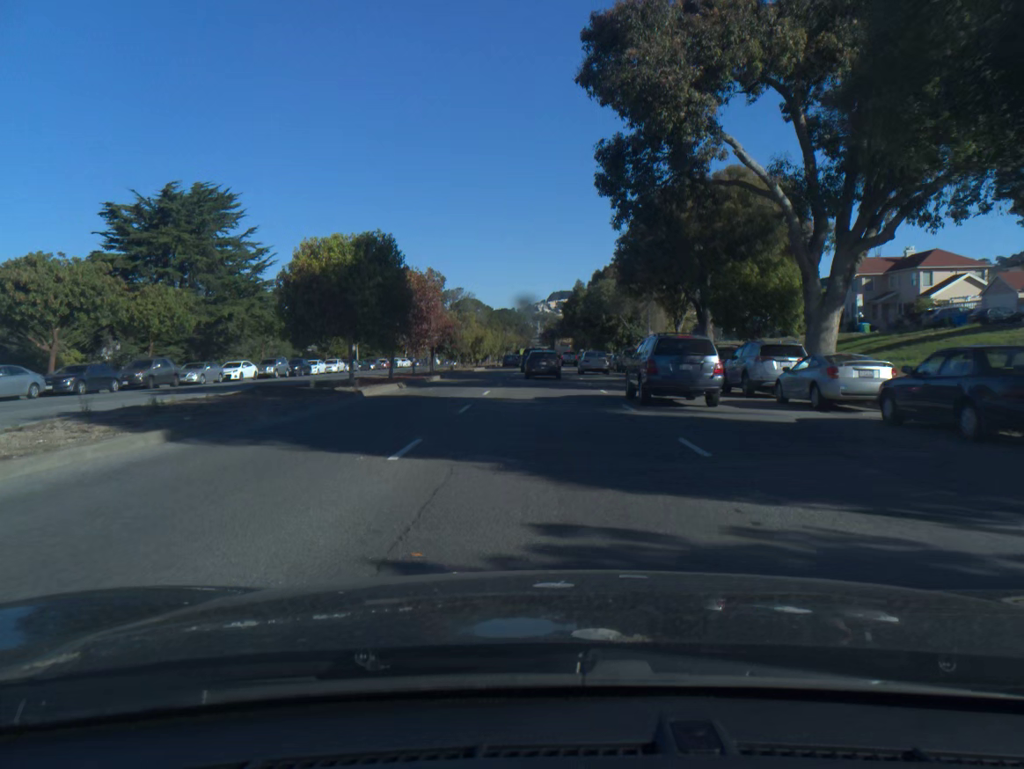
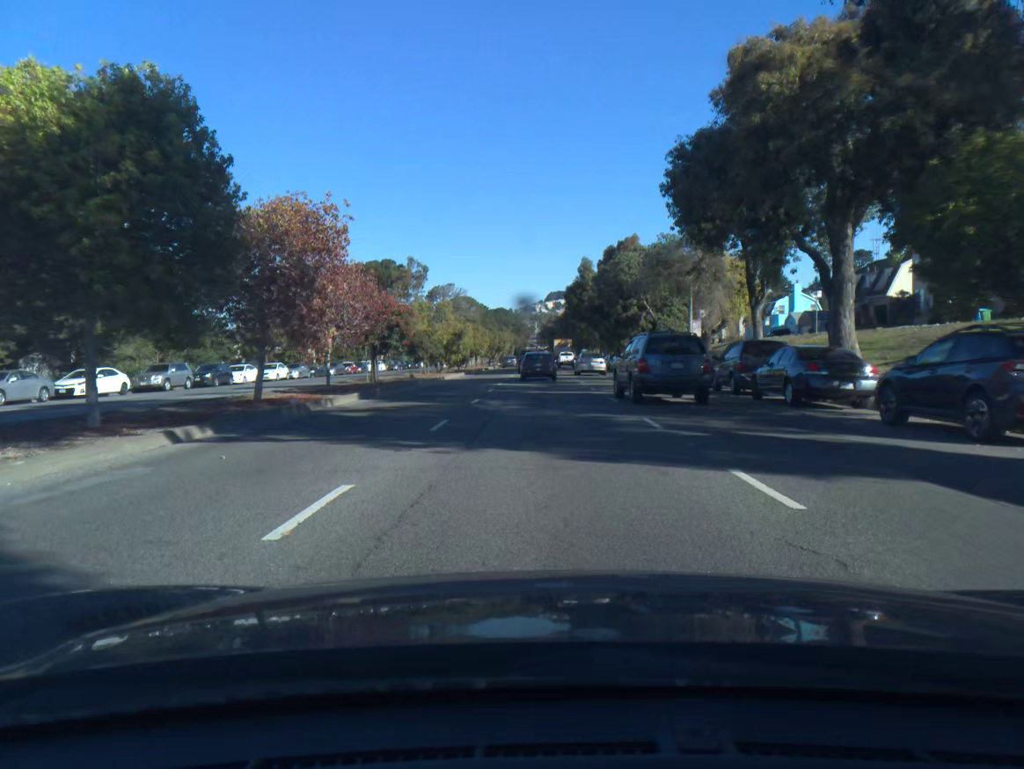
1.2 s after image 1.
(0.0, +18.2) m; 0°
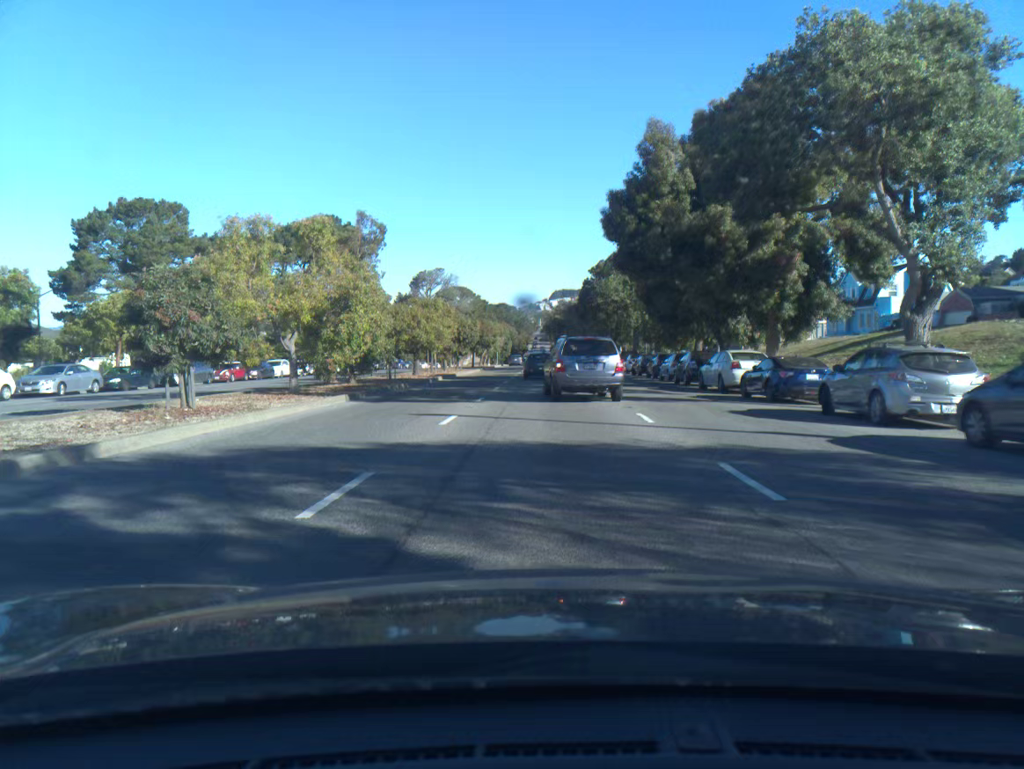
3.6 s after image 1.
(0.0, +35.4) m; 0°
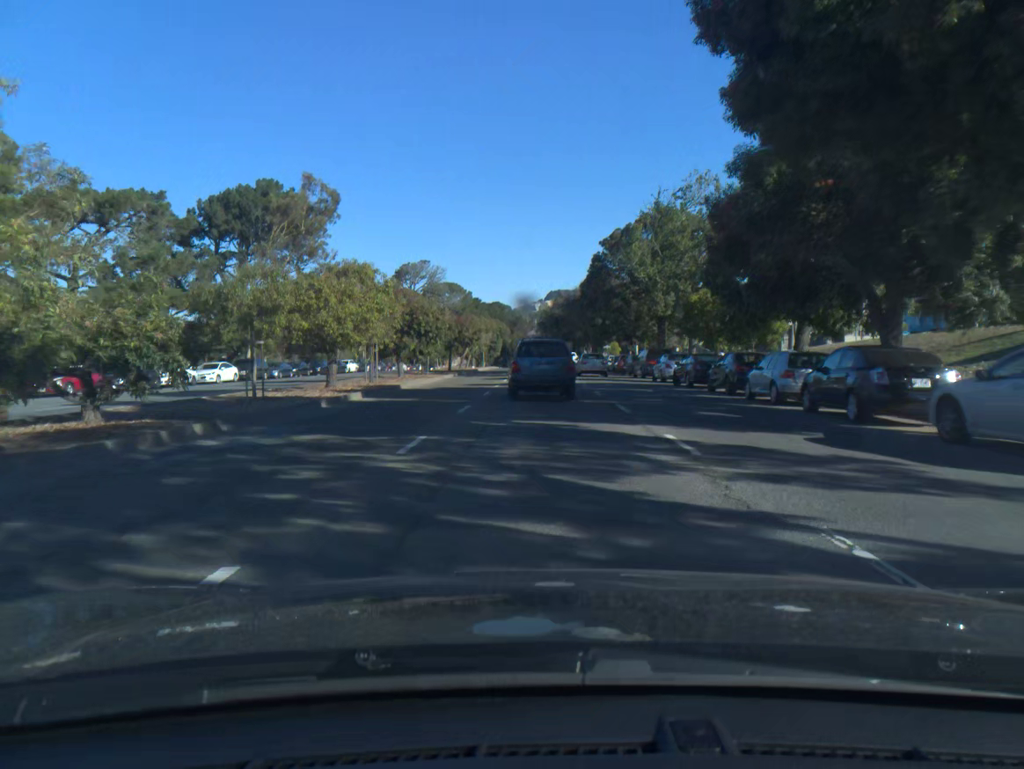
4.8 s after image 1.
(+0.1, +18.0) m; 0°
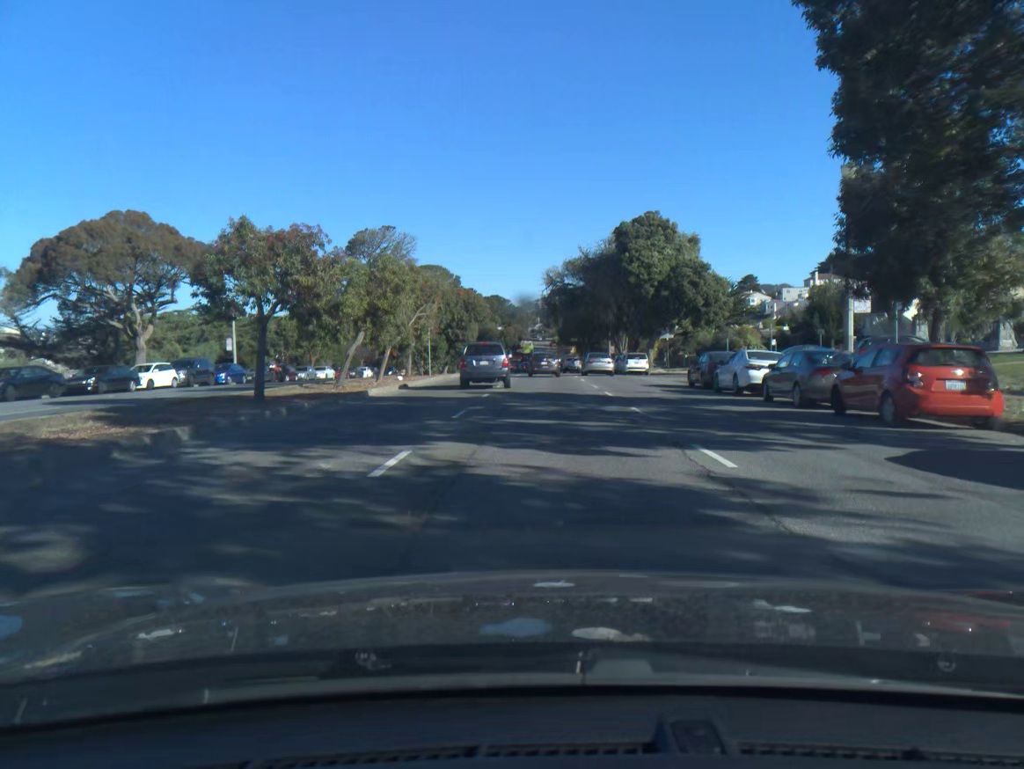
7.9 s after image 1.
(-0.2, +45.8) m; 0°
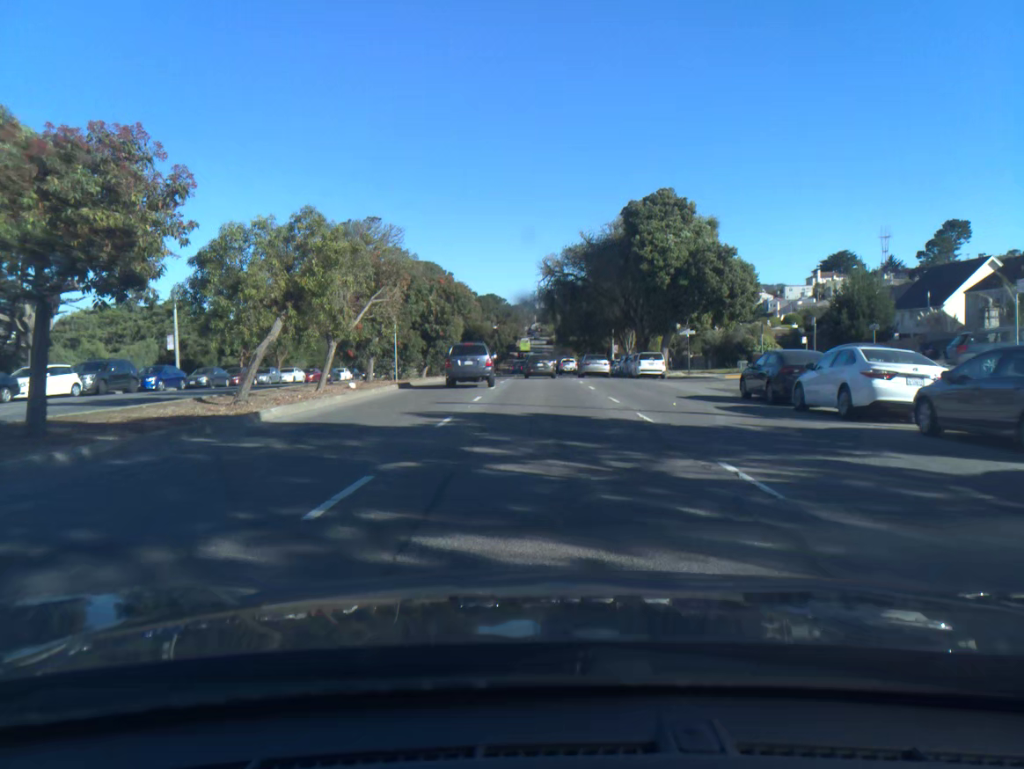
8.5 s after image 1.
(0.0, +9.1) m; 0°
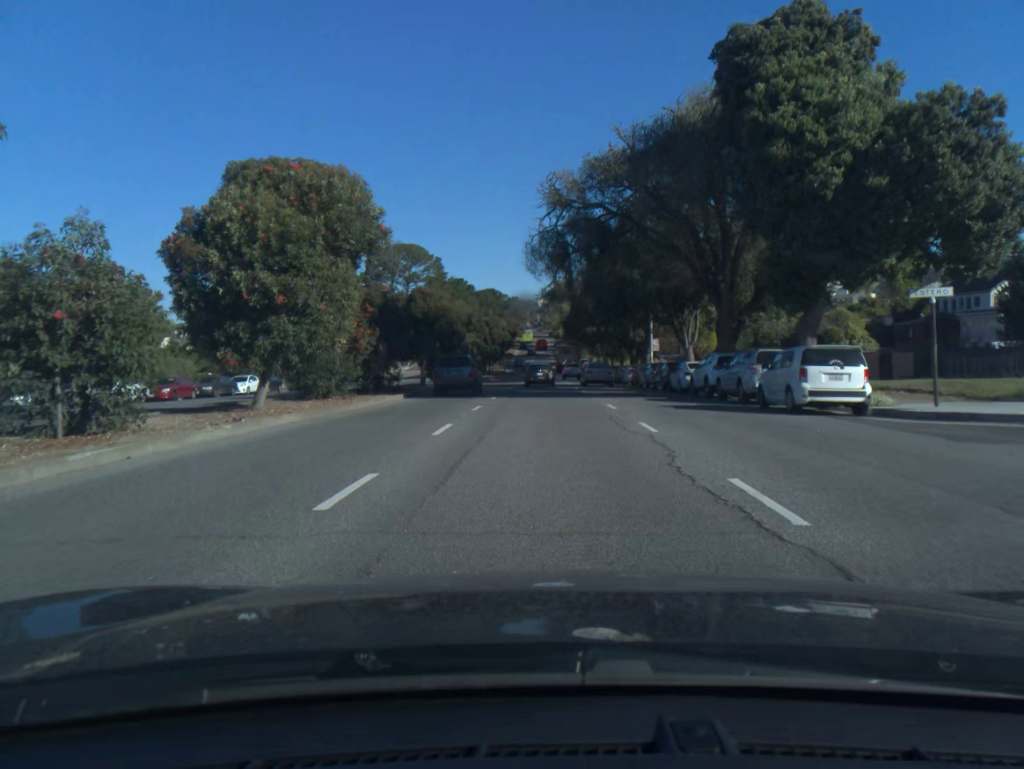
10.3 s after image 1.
(-0.1, +29.1) m; -1°
